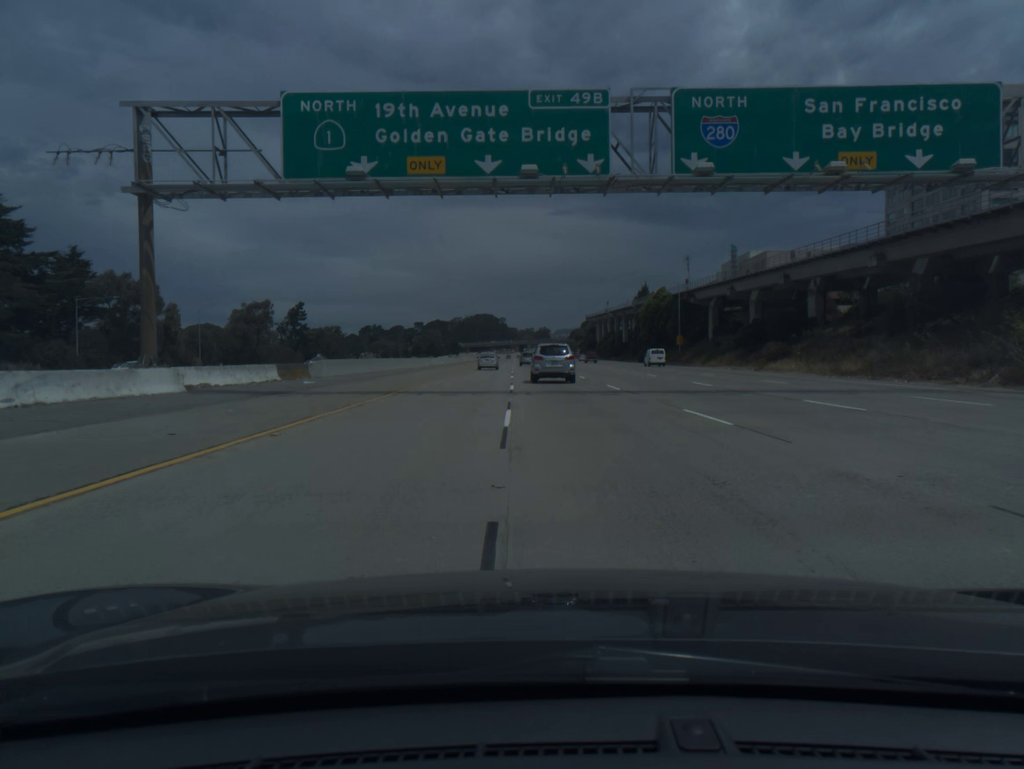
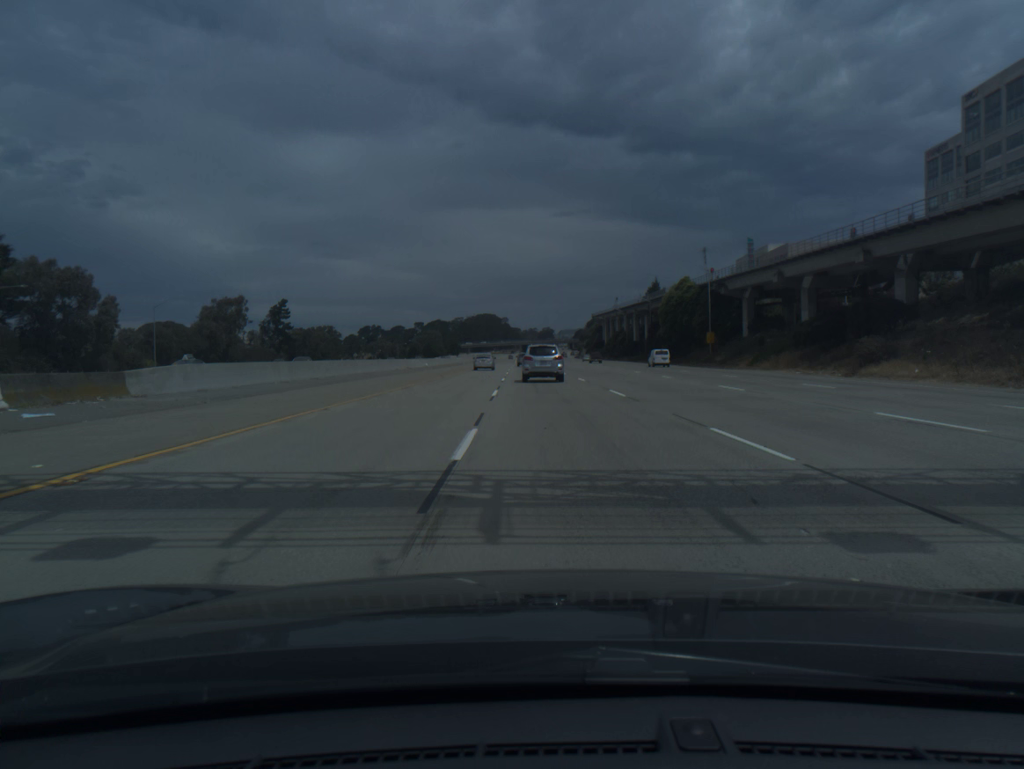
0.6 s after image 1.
(0.0, +18.8) m; 0°
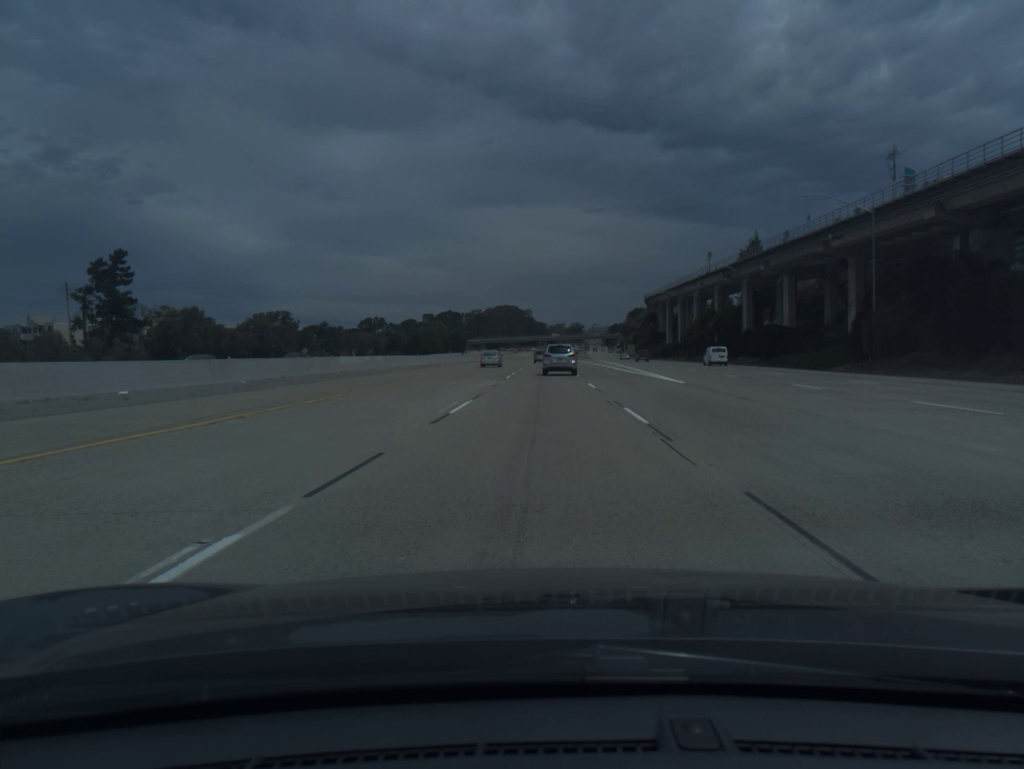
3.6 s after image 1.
(-1.5, +95.1) m; -2°
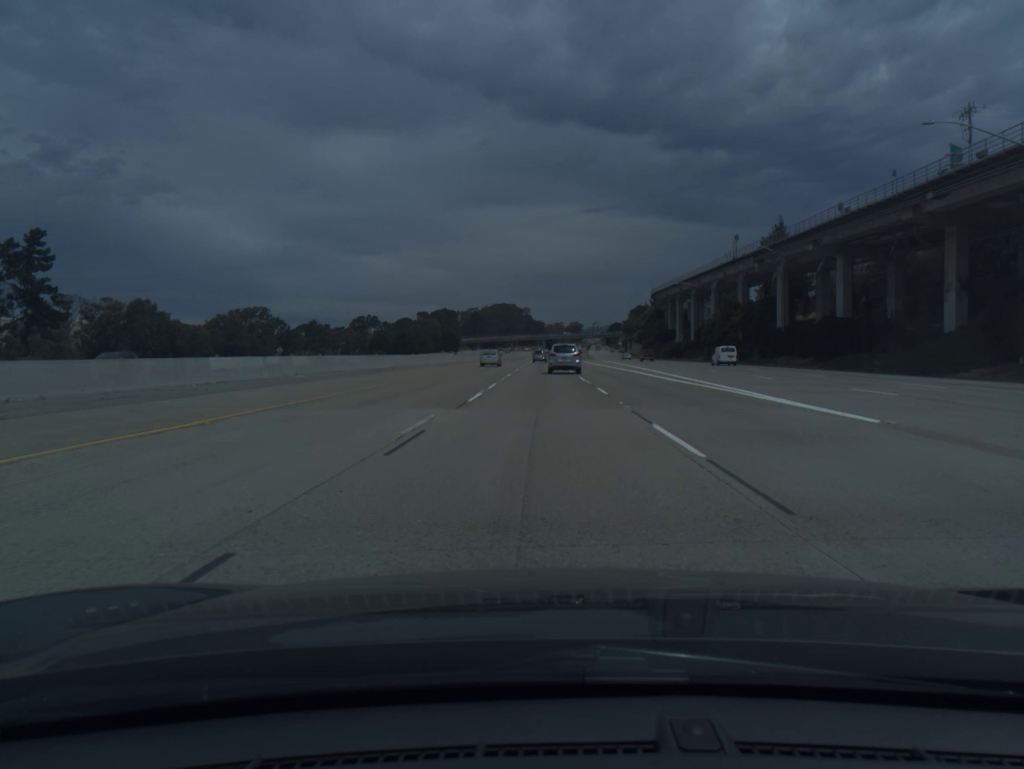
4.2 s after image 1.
(0.0, +19.1) m; 0°
